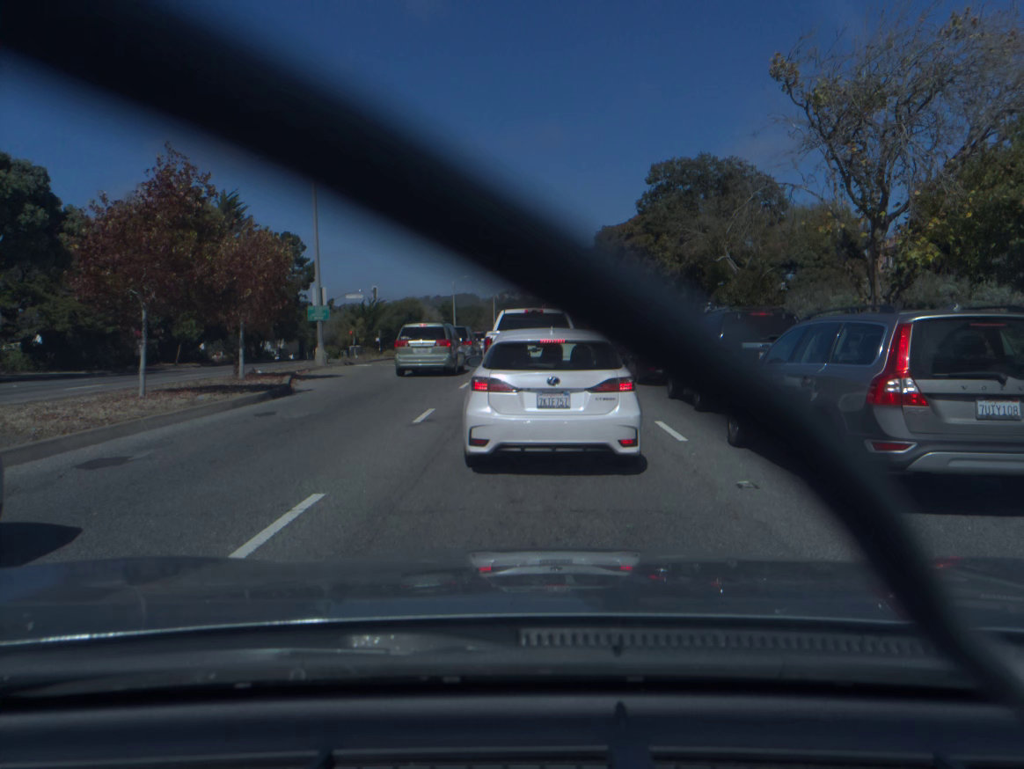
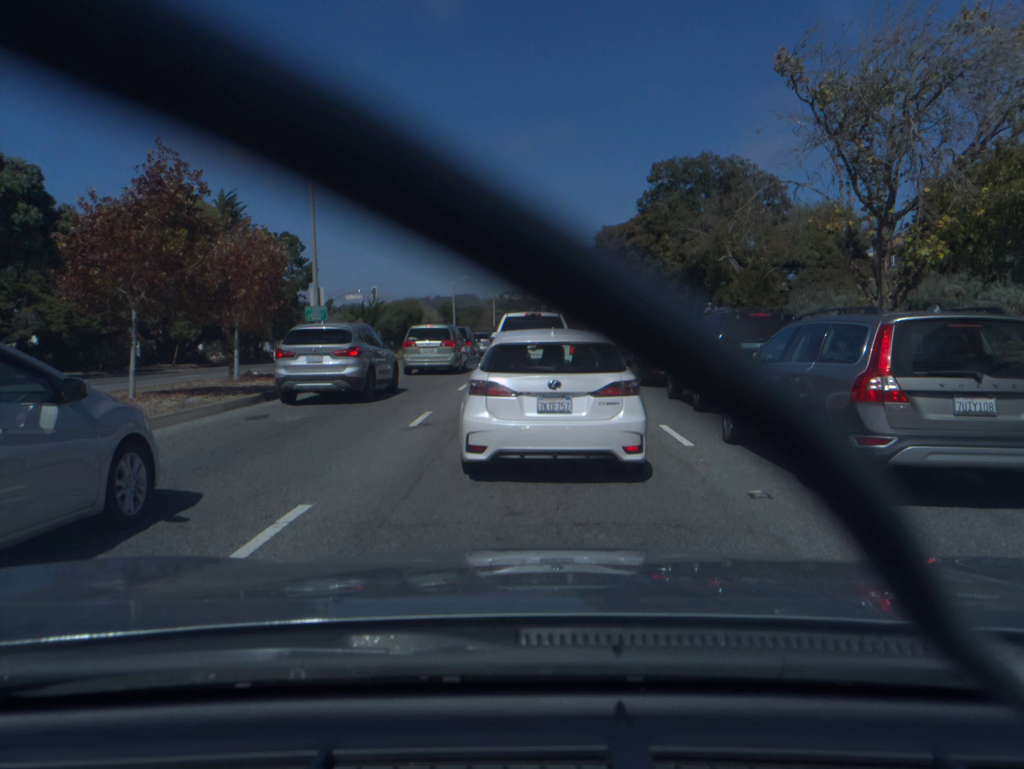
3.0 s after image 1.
(0.0, +0.4) m; 0°
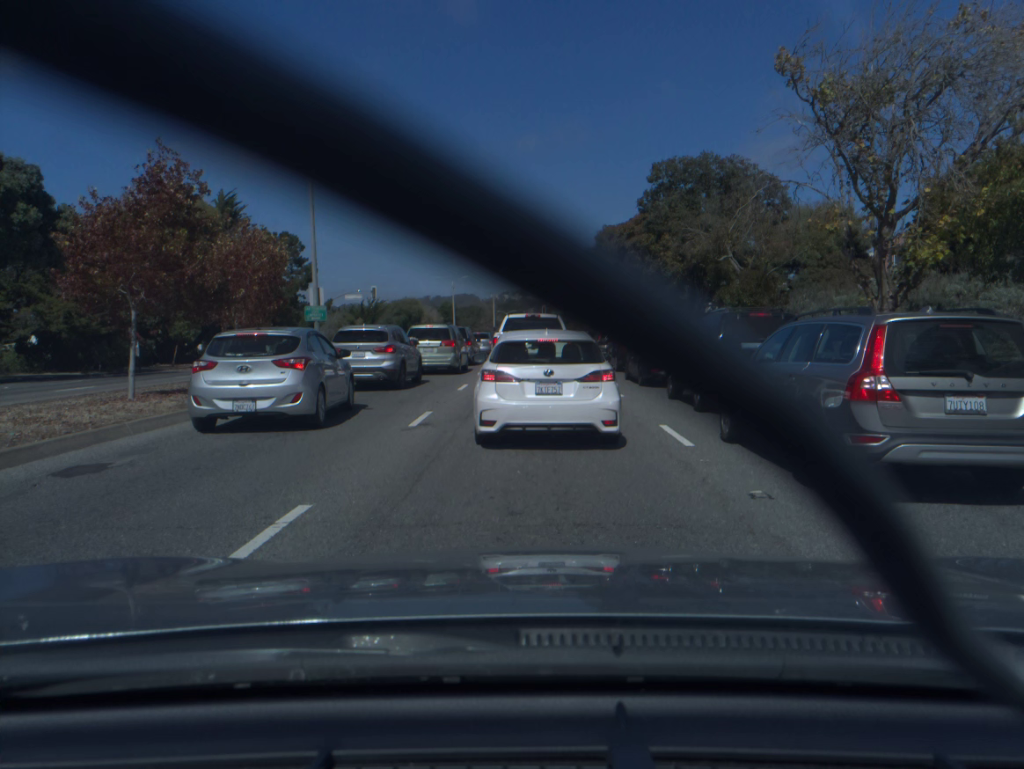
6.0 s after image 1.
(0.0, 0.0) m; 0°
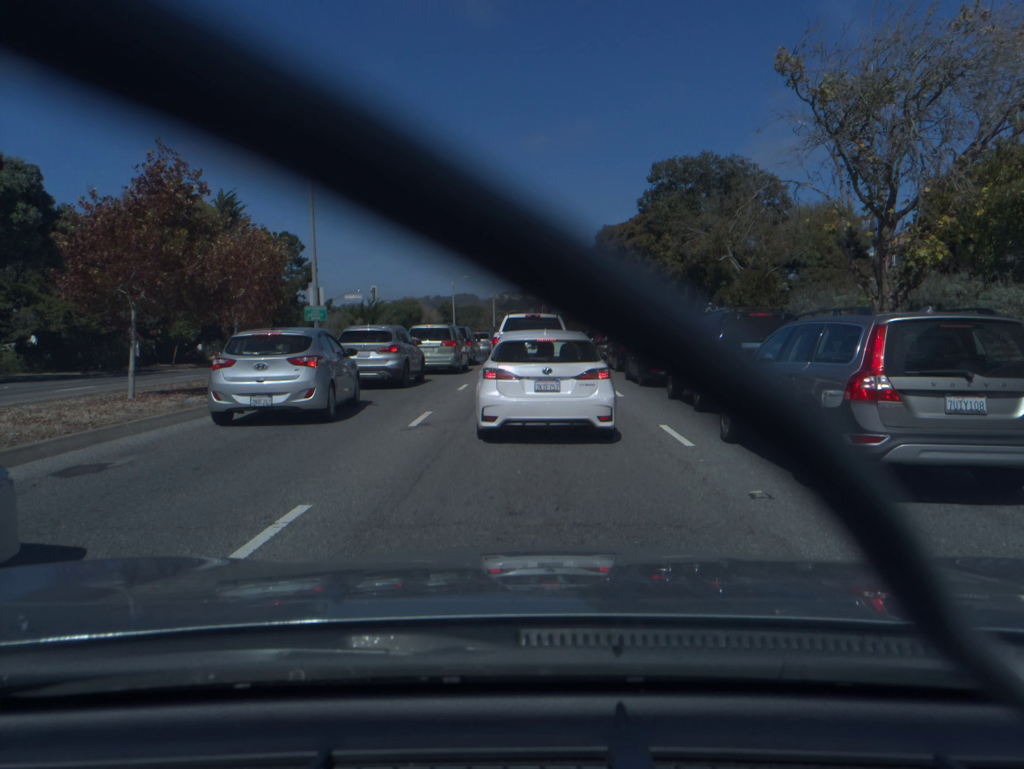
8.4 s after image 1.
(0.0, 0.0) m; 0°
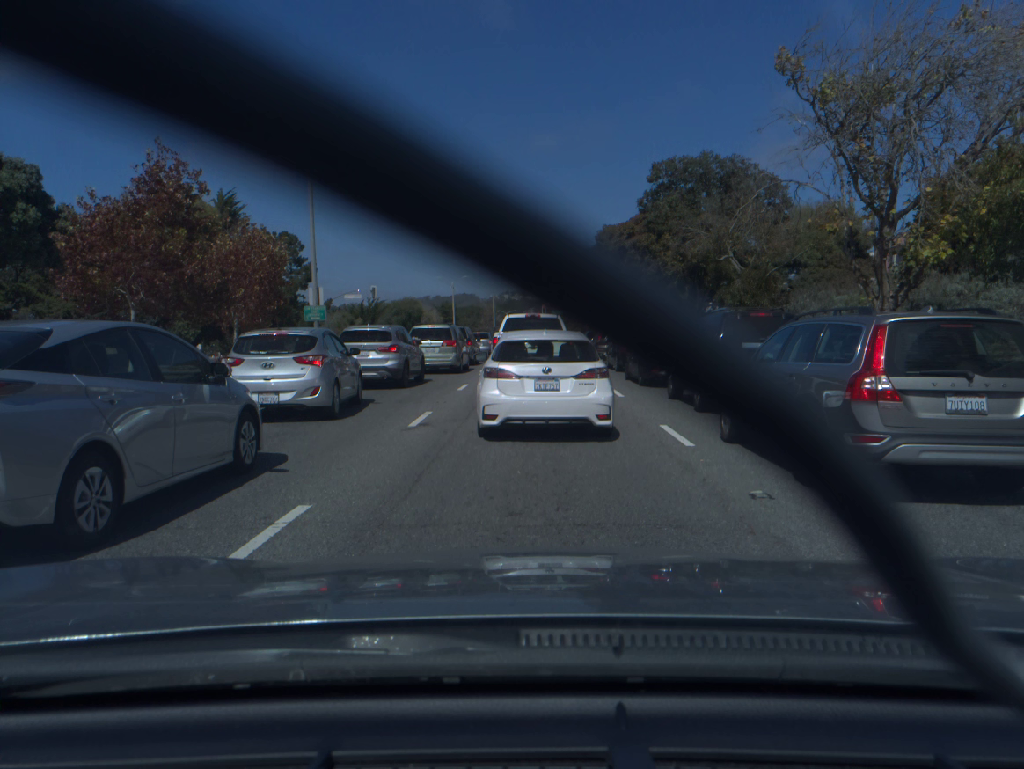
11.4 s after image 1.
(0.0, 0.0) m; 0°
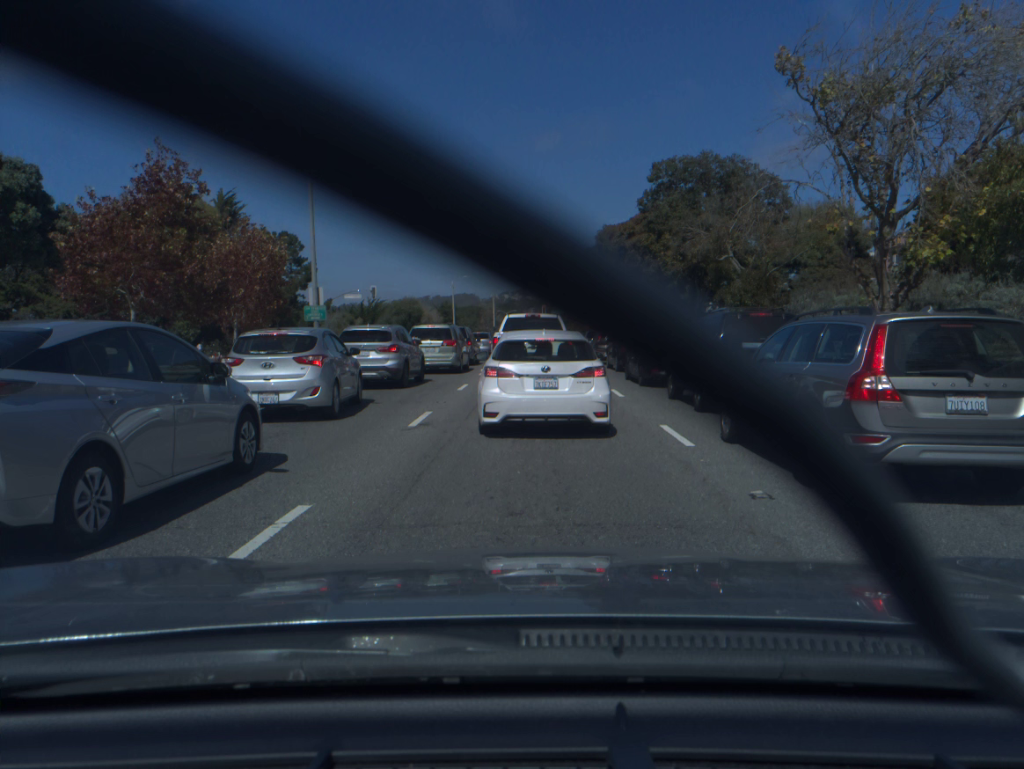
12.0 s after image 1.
(0.0, 0.0) m; 0°
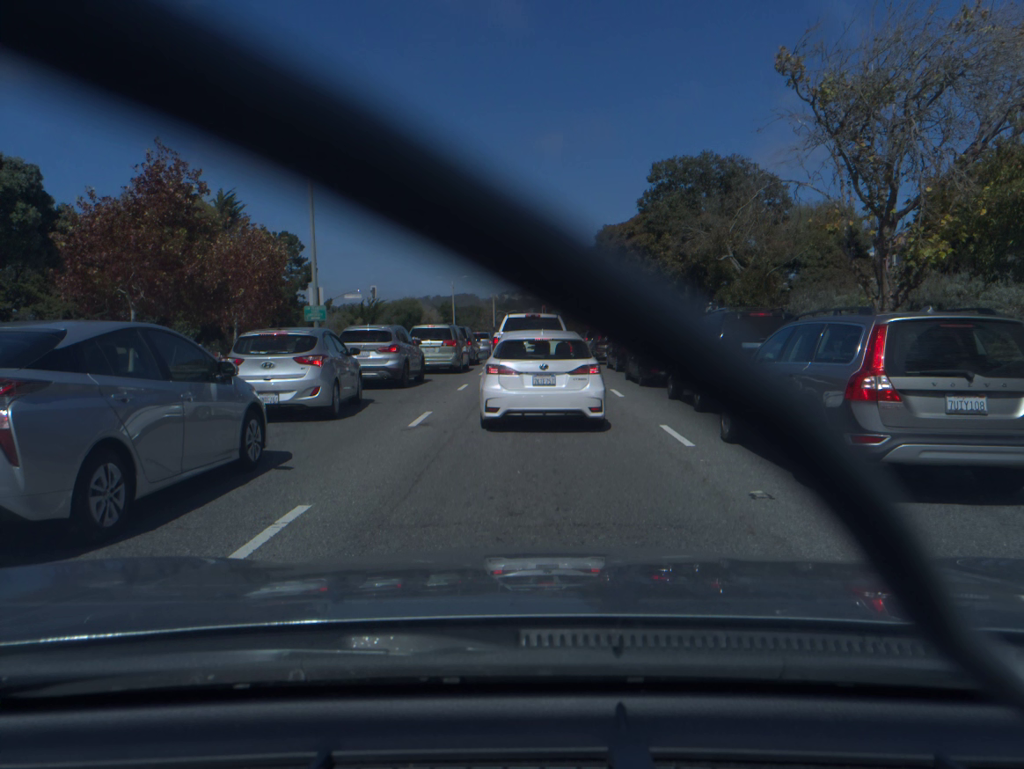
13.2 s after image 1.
(0.0, 0.0) m; 0°
